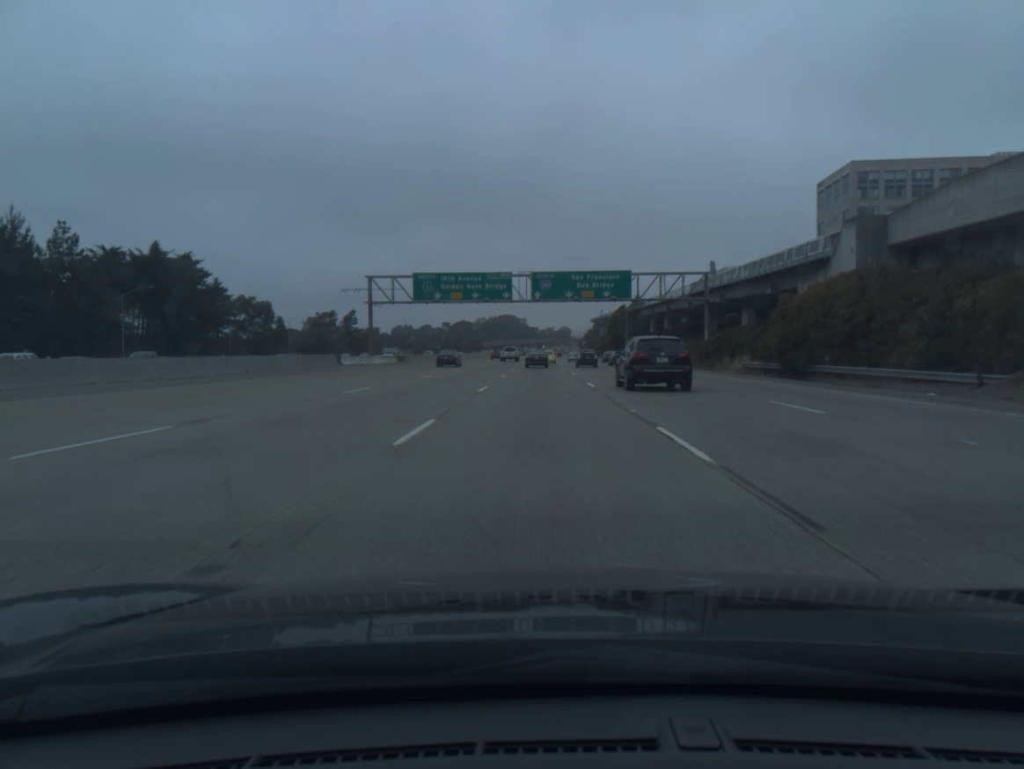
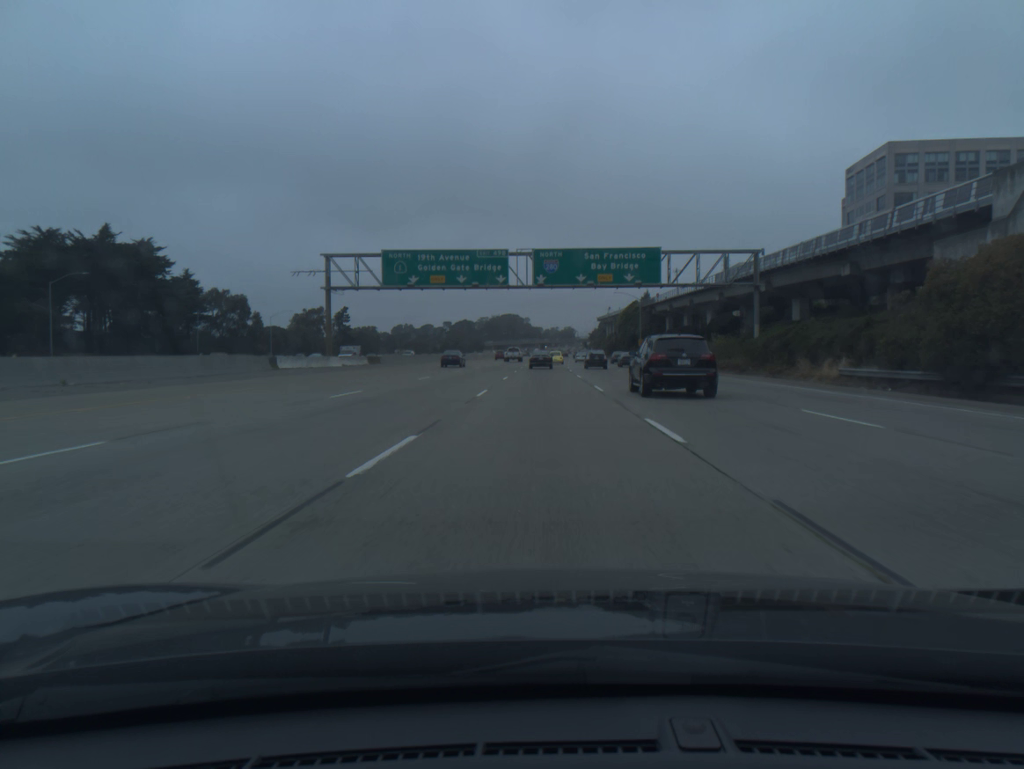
(-0.1, +16.6) m; 0°
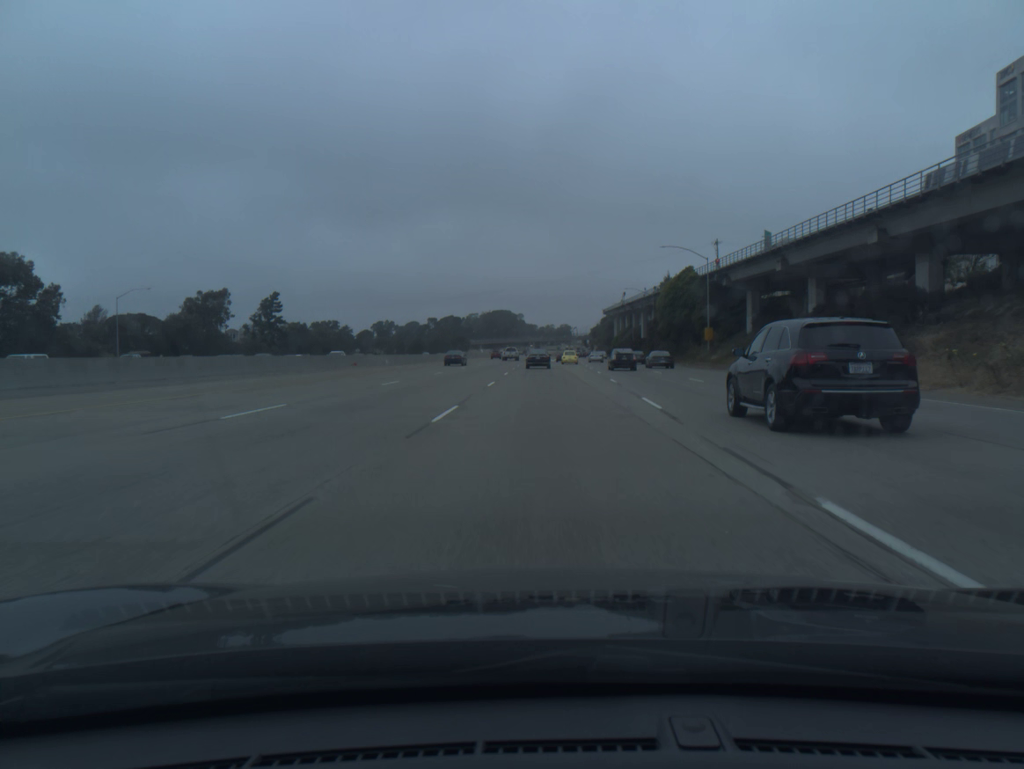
(+0.1, +65.6) m; 0°
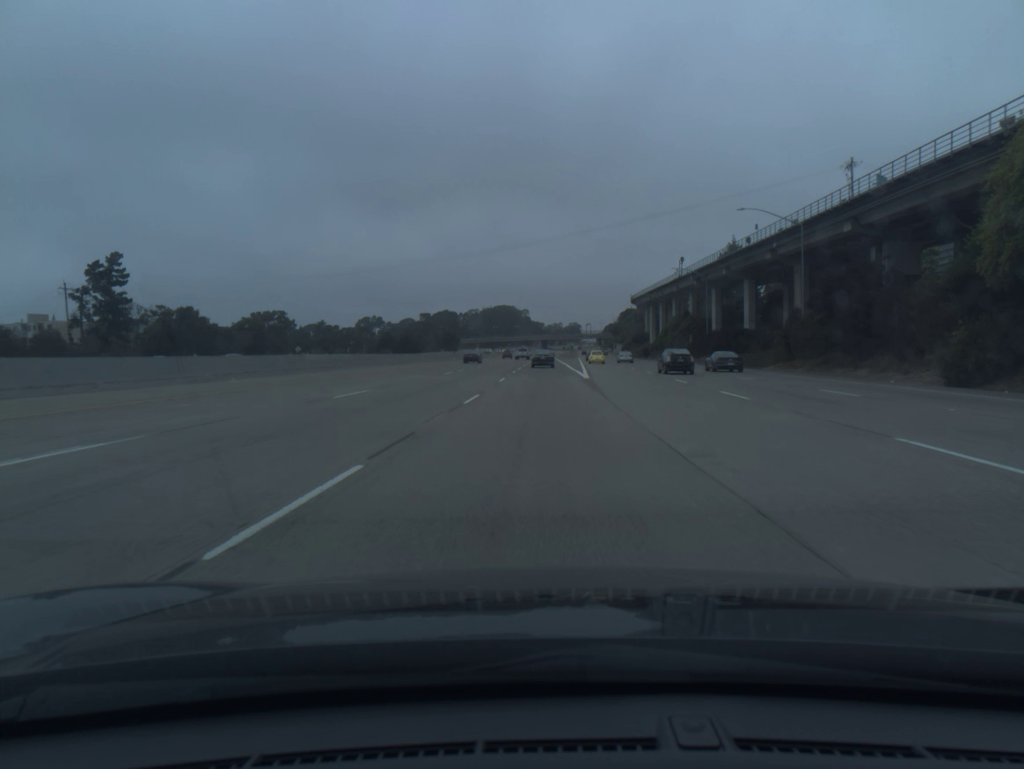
(-0.2, +80.6) m; 0°
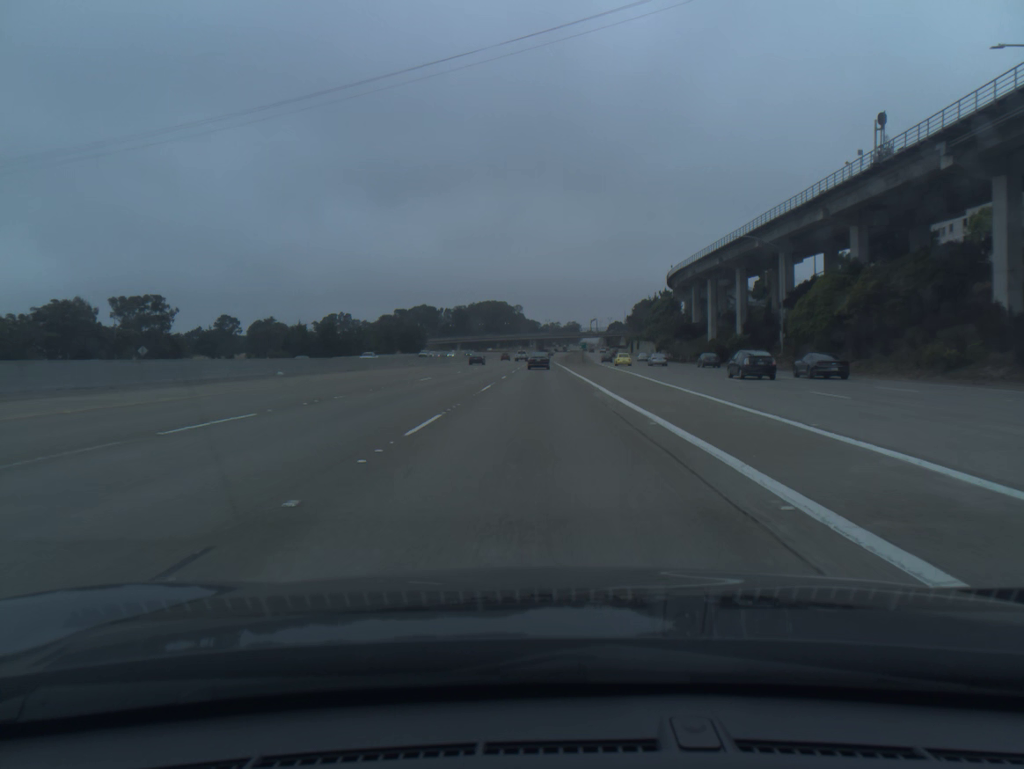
(+0.4, +82.1) m; 0°
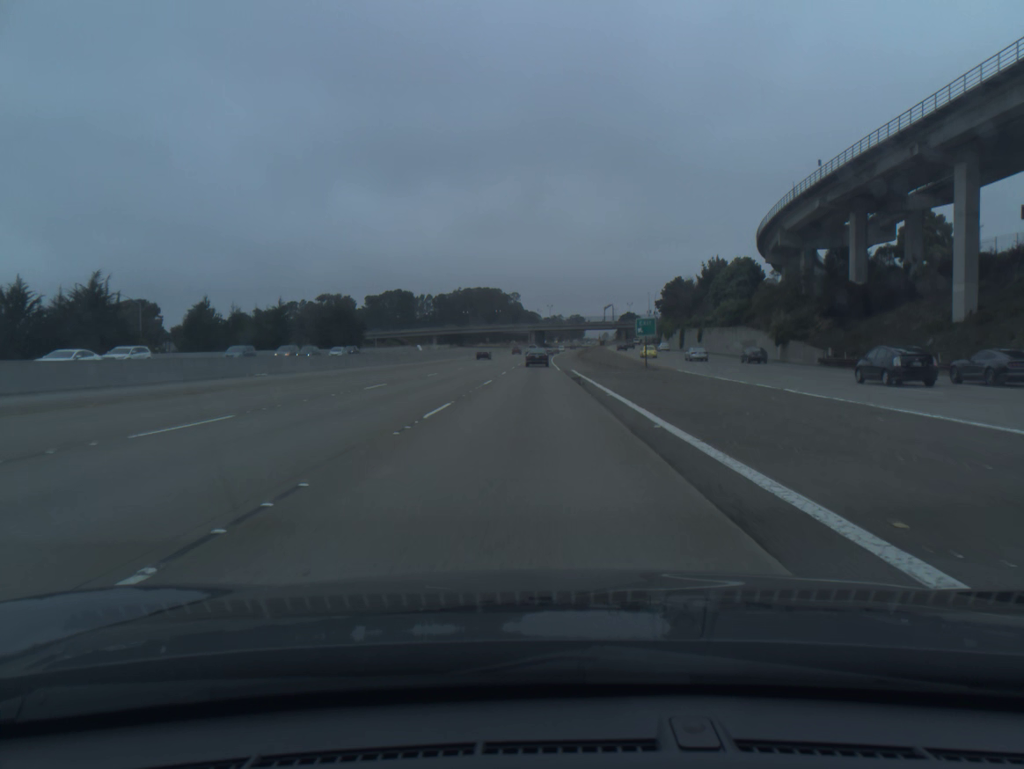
(0.0, +84.0) m; 0°
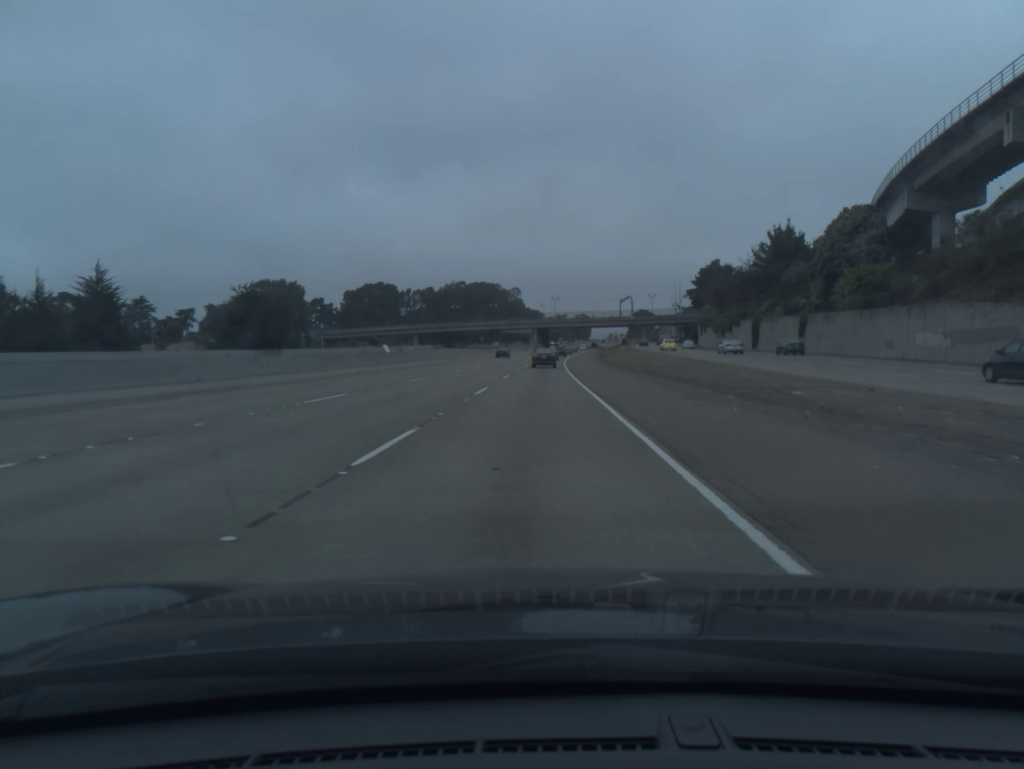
(-0.1, +50.2) m; 0°
